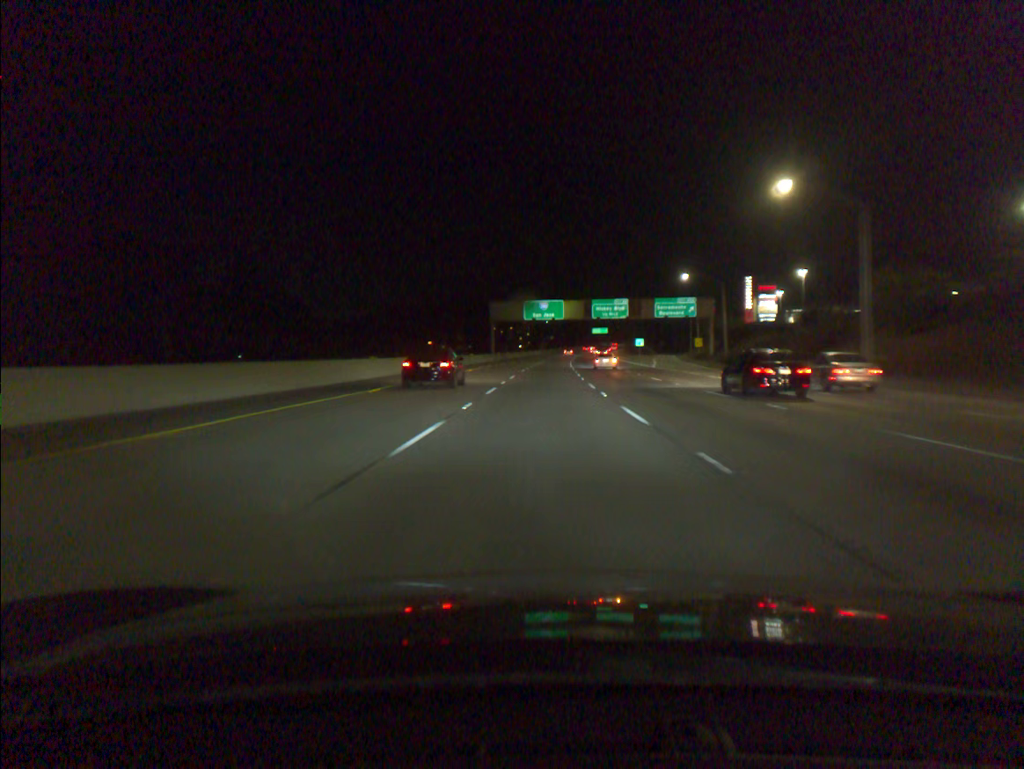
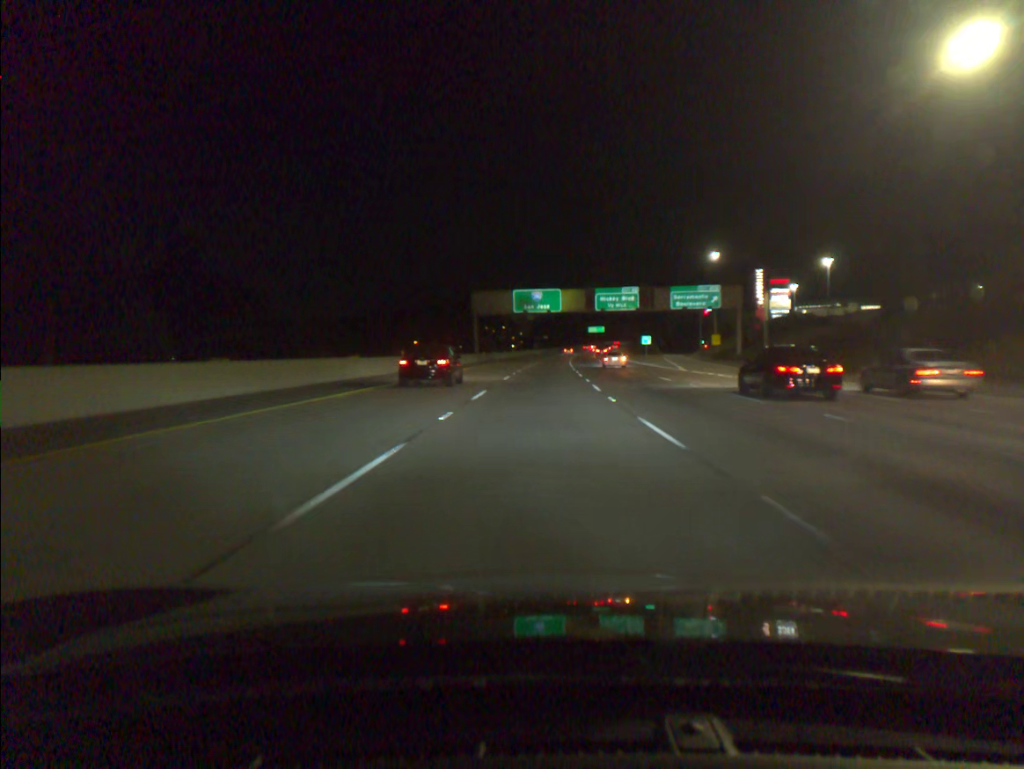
(+0.1, +18.4) m; 0°
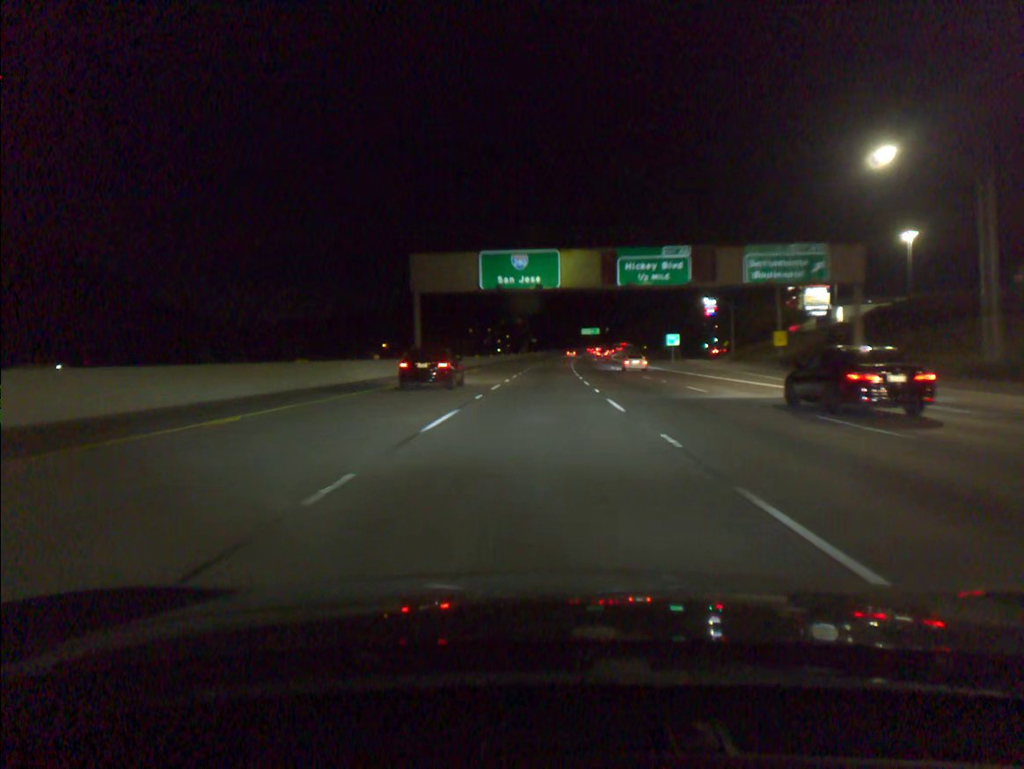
(+0.2, +36.9) m; +1°
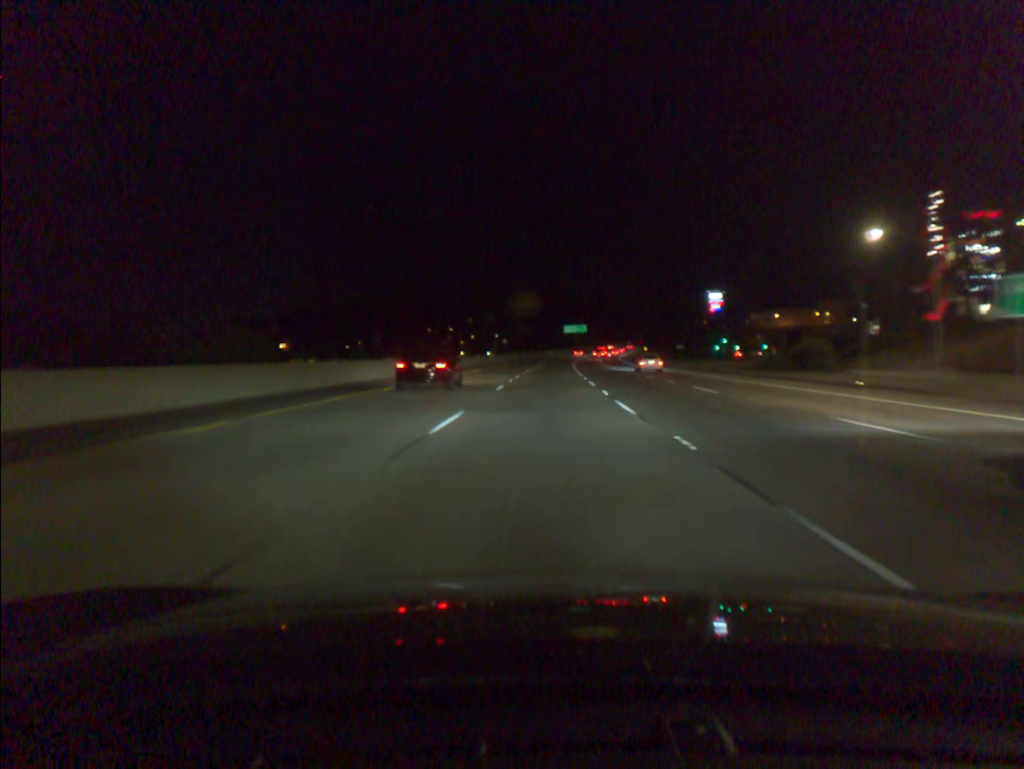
(+1.1, +74.0) m; +2°
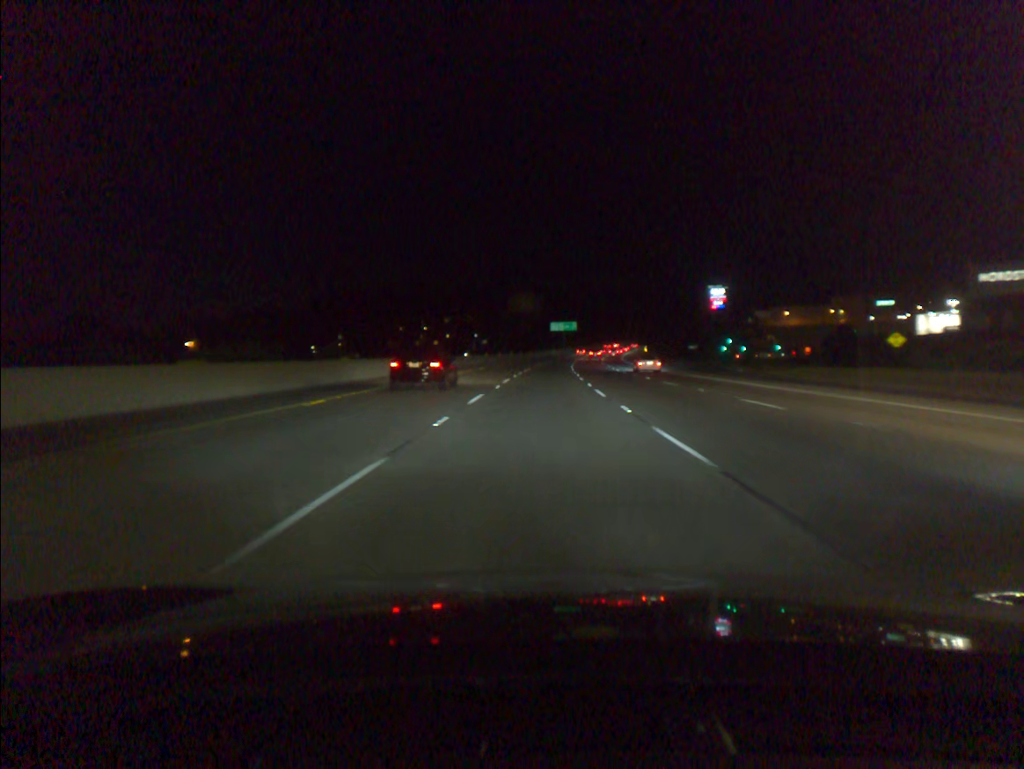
(+0.4, +37.1) m; +1°
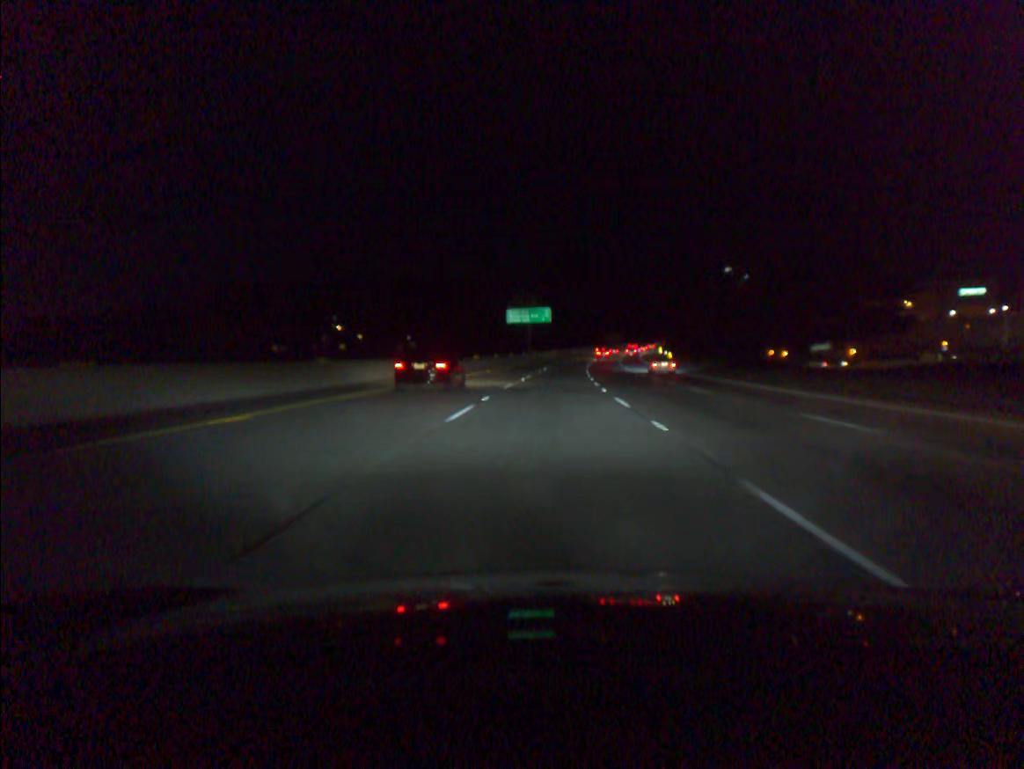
(+2.0, +92.7) m; +3°
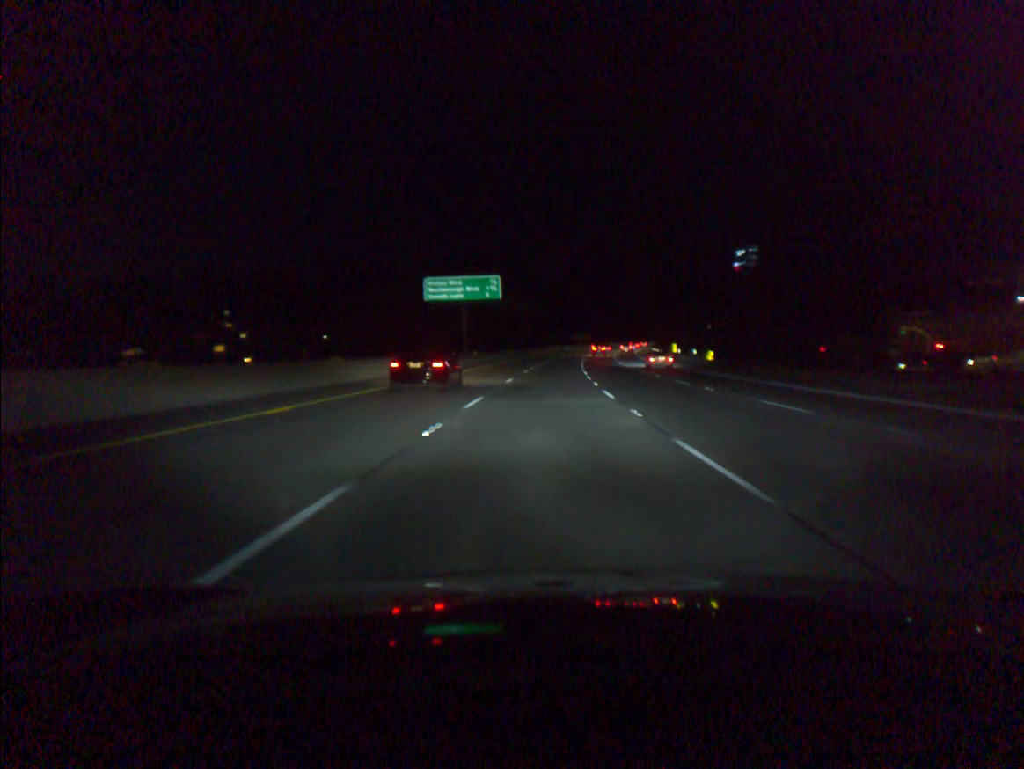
(+1.5, +55.5) m; +3°
